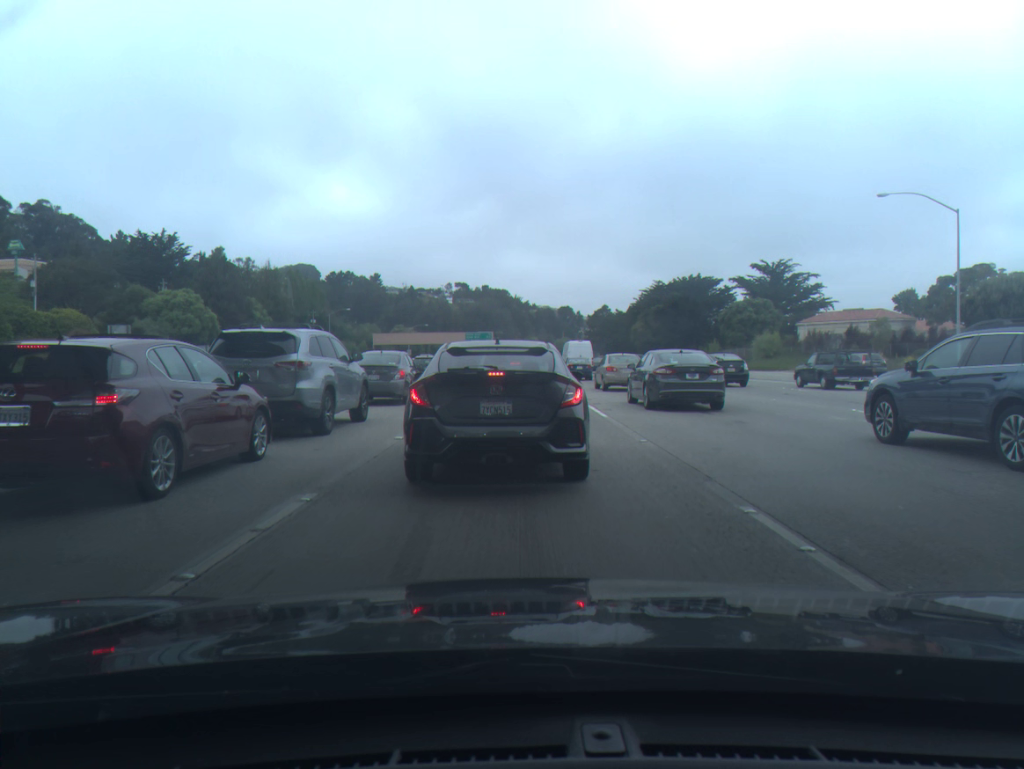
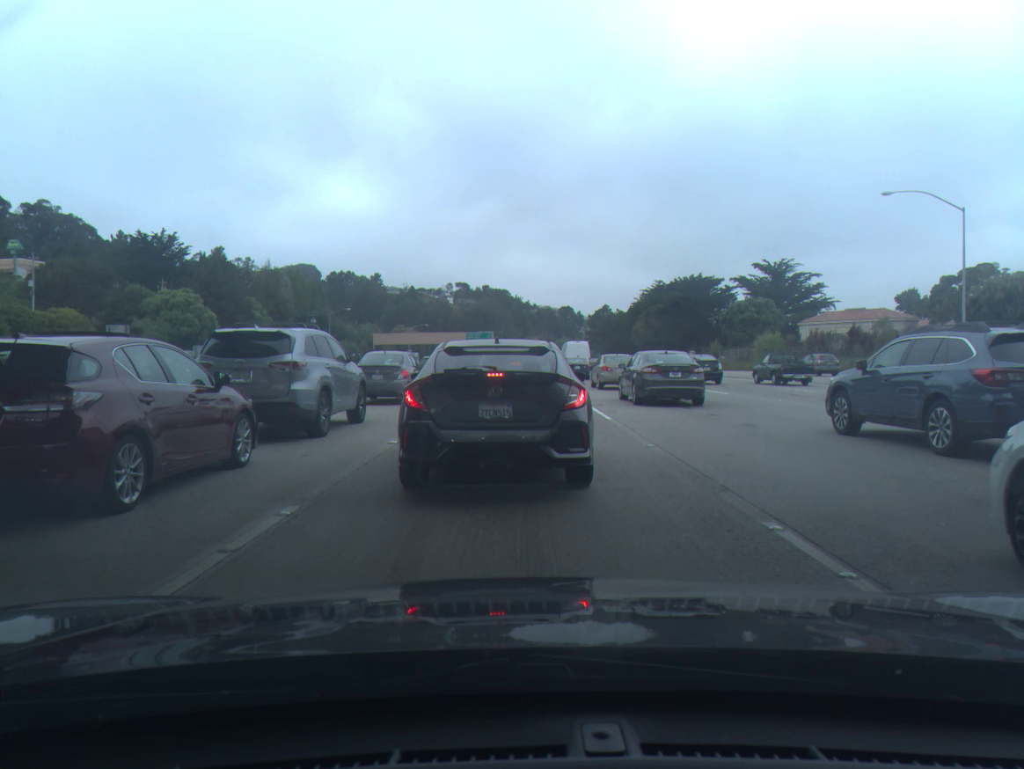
(0.0, +0.6) m; 0°
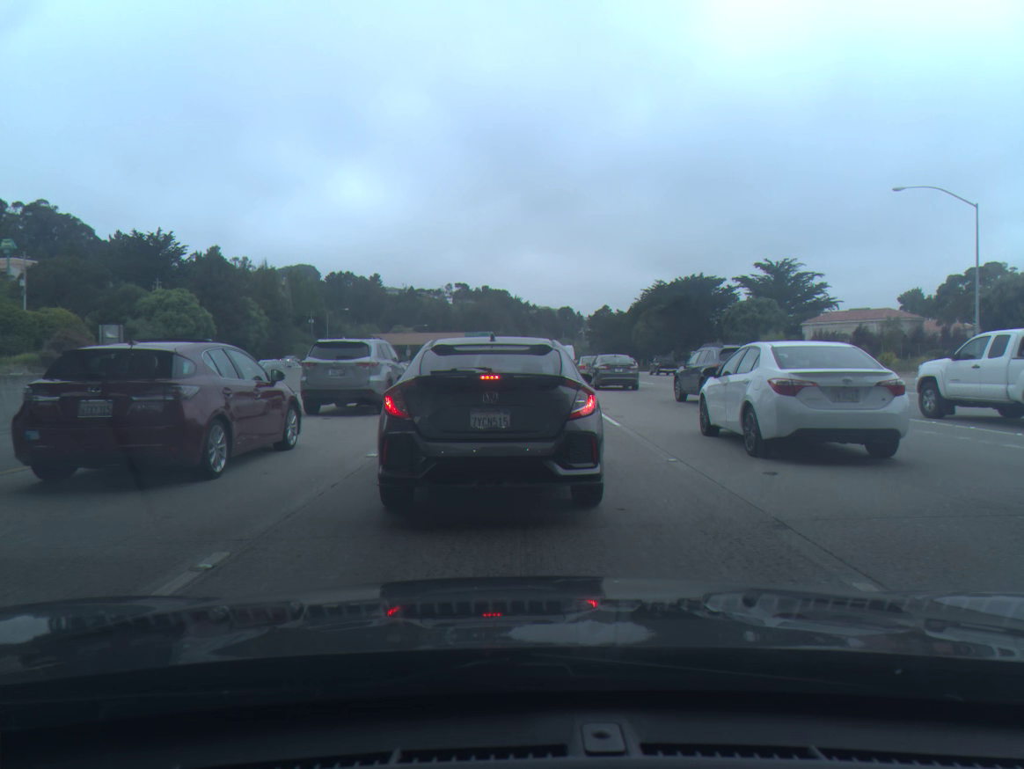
(0.0, +1.6) m; 0°
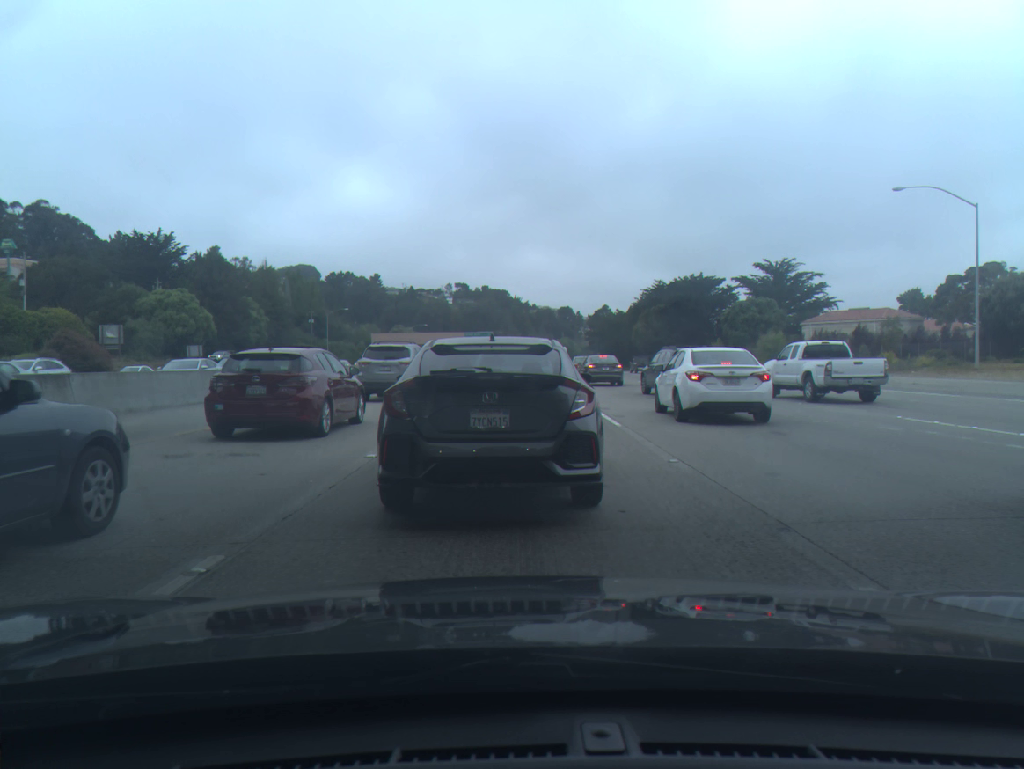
(0.0, +0.1) m; 0°
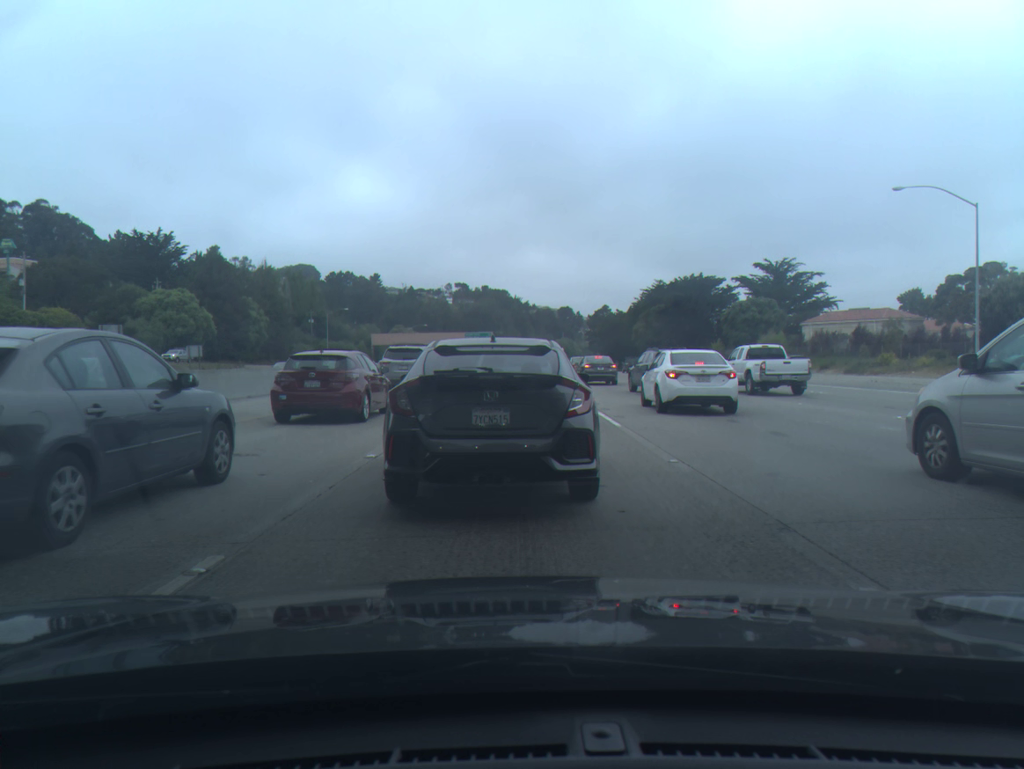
(0.0, 0.0) m; 0°
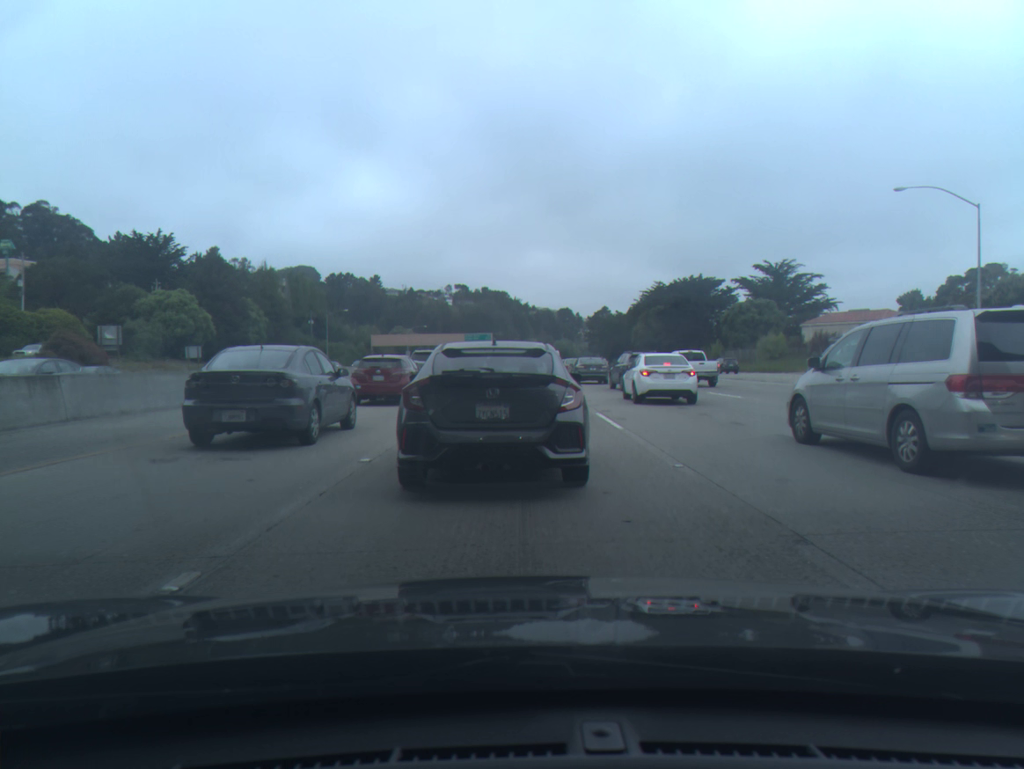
(0.0, +0.3) m; 0°
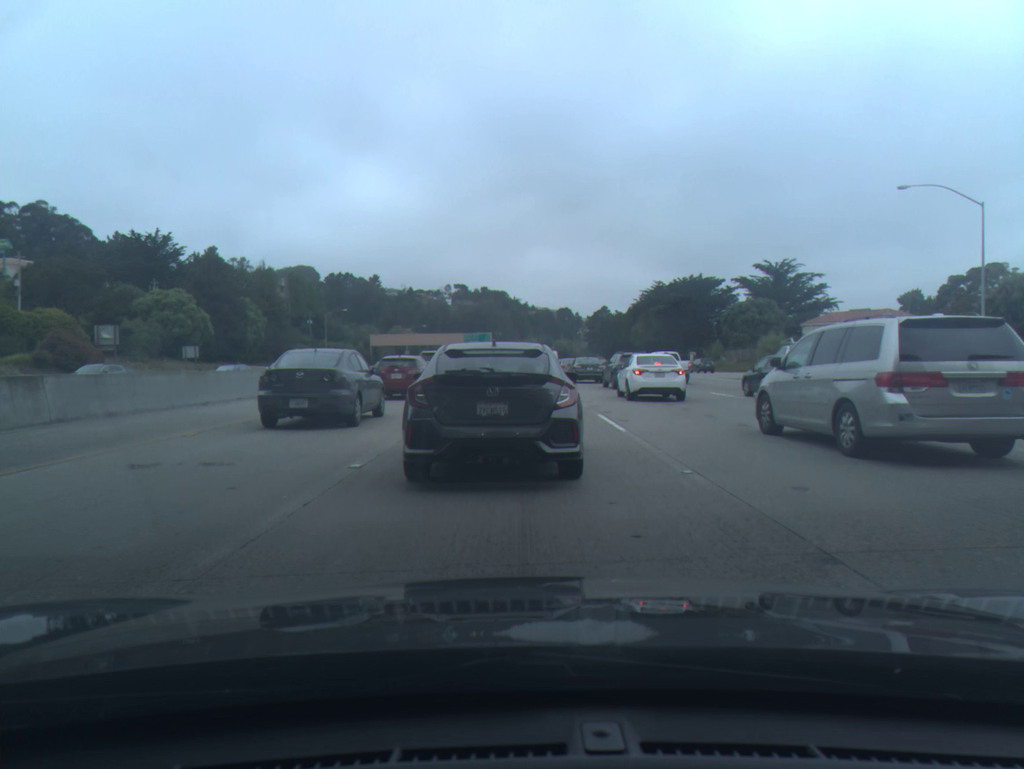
(0.0, +0.4) m; 0°
